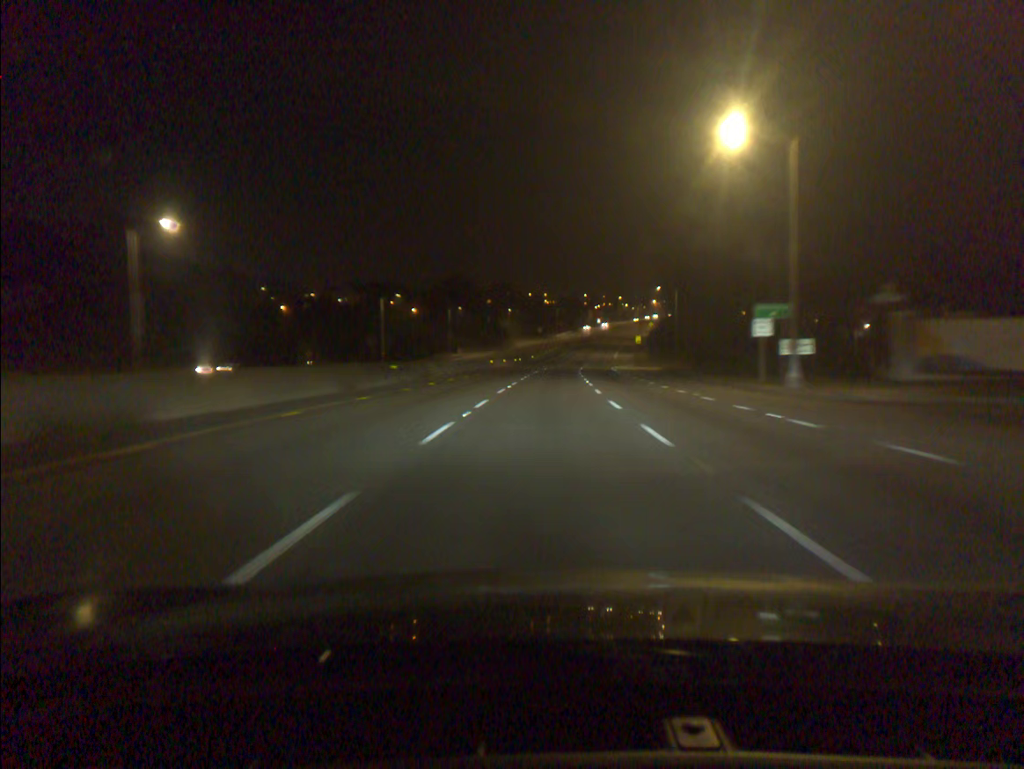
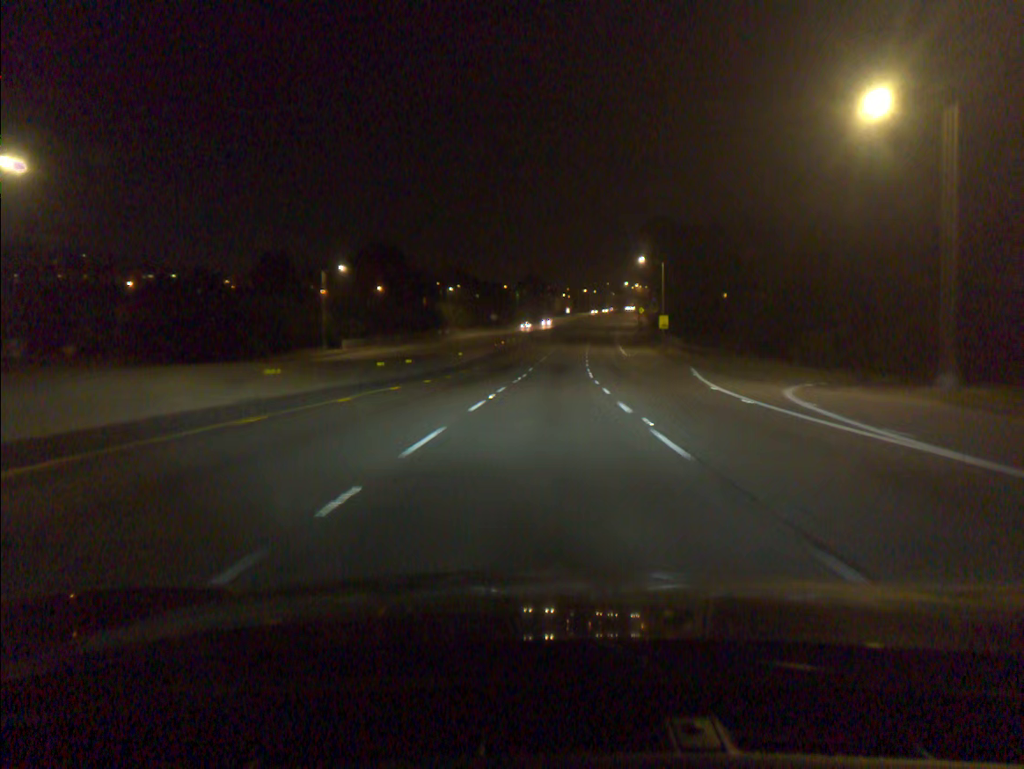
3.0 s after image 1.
(+1.6, +68.5) m; +3°
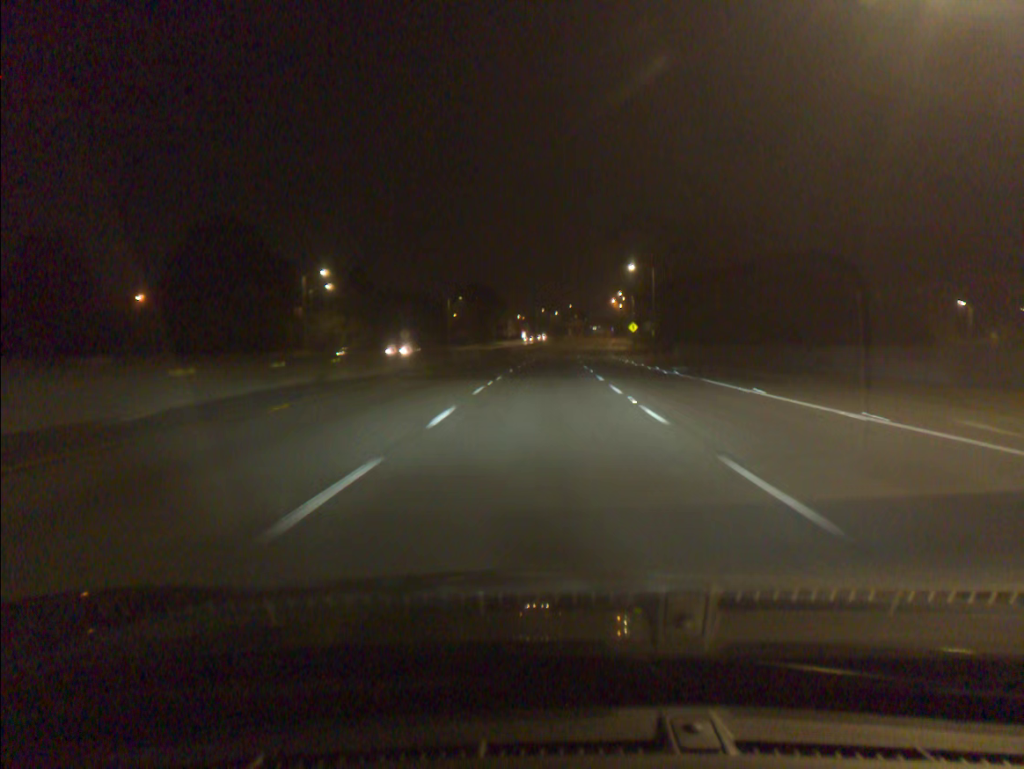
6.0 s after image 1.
(+2.1, +70.2) m; +3°
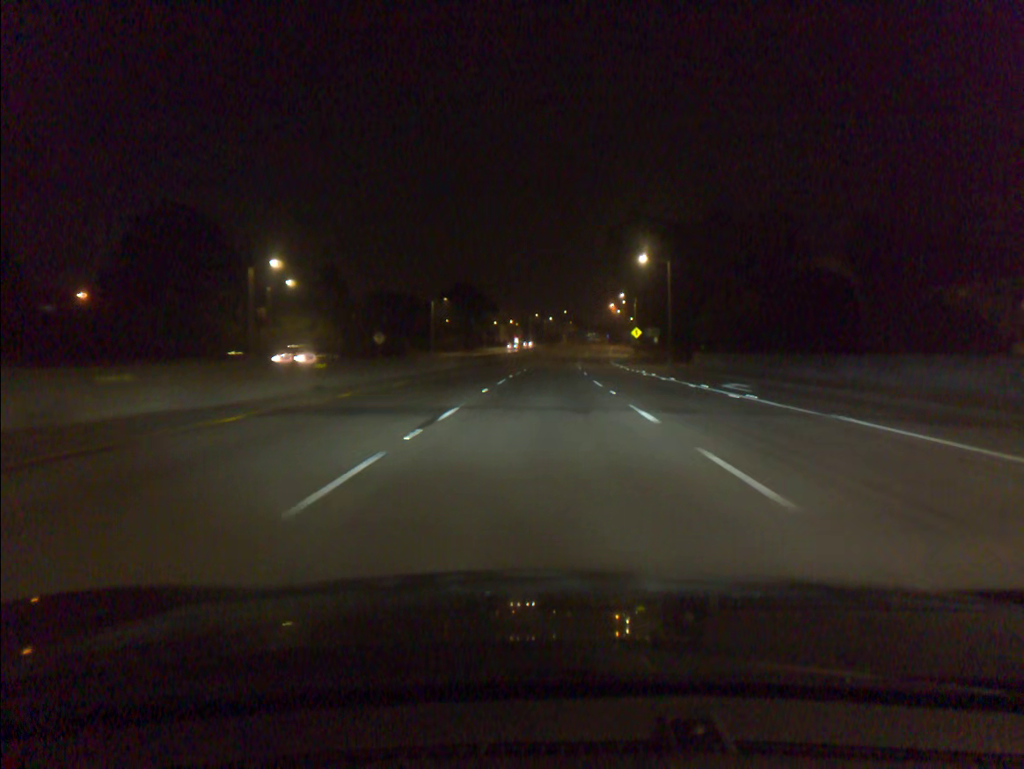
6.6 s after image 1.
(+0.1, +13.9) m; 0°
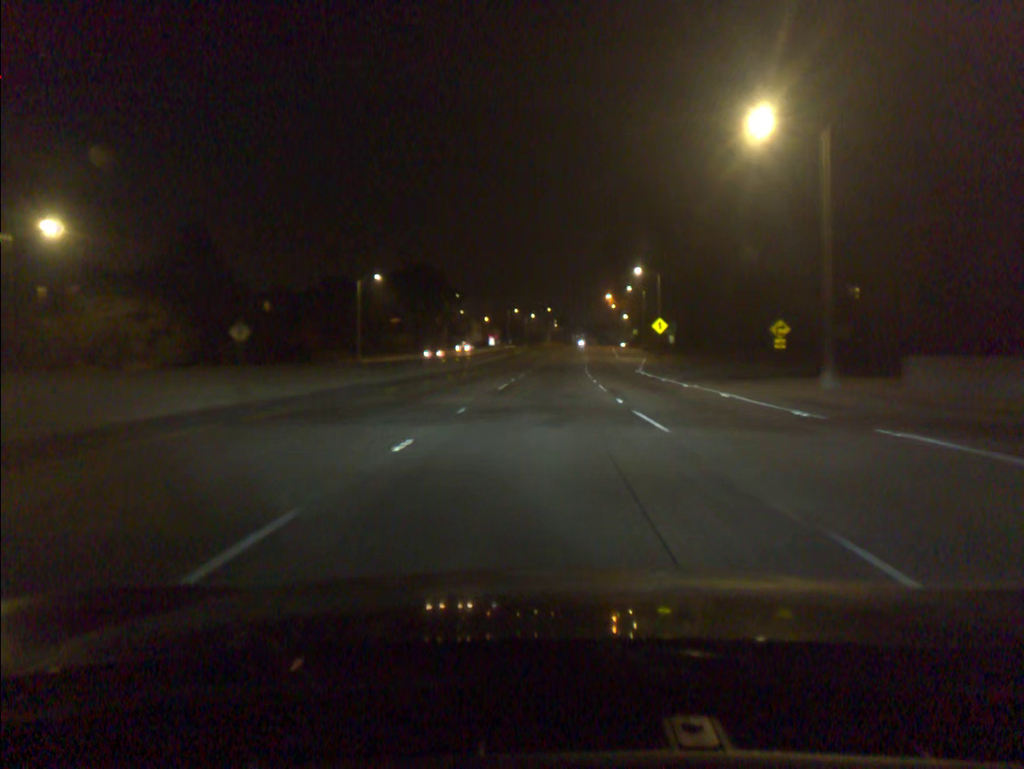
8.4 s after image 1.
(+0.4, +41.2) m; +1°
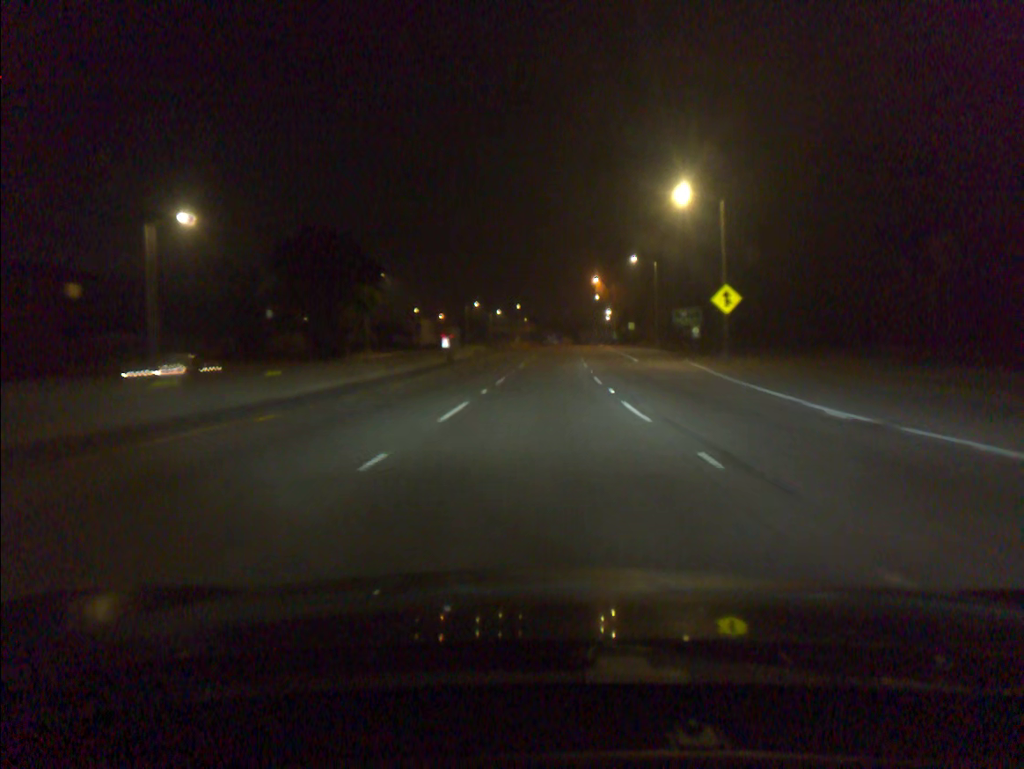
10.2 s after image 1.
(+0.7, +41.0) m; +2°
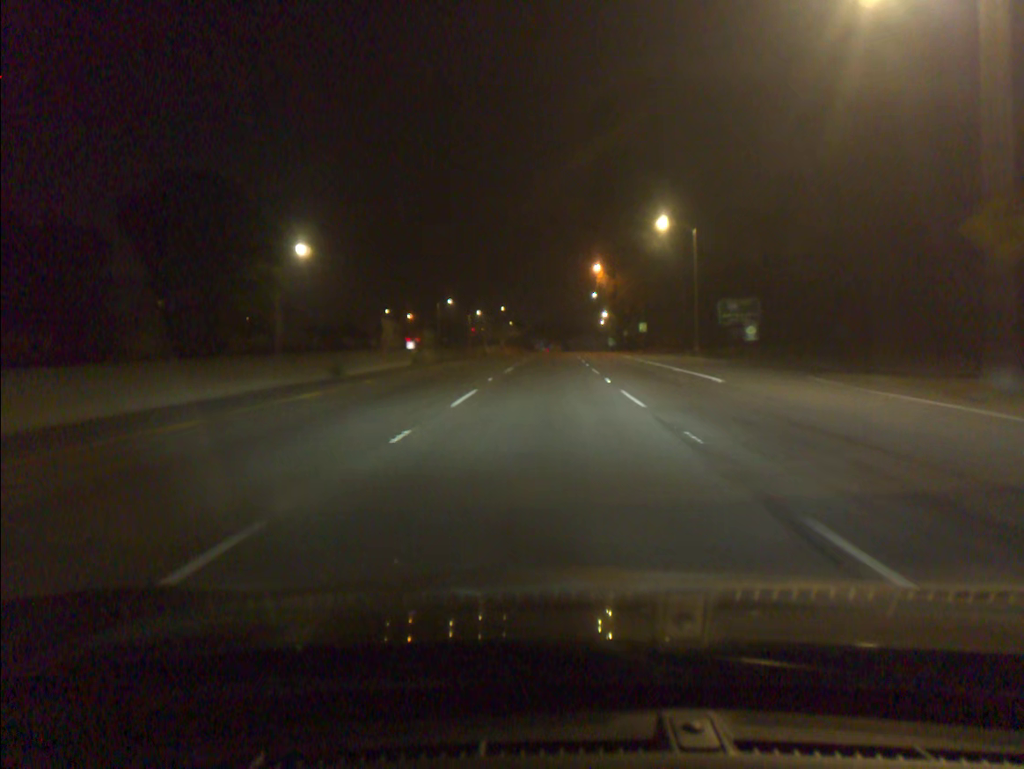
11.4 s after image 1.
(+0.2, +27.4) m; +1°
